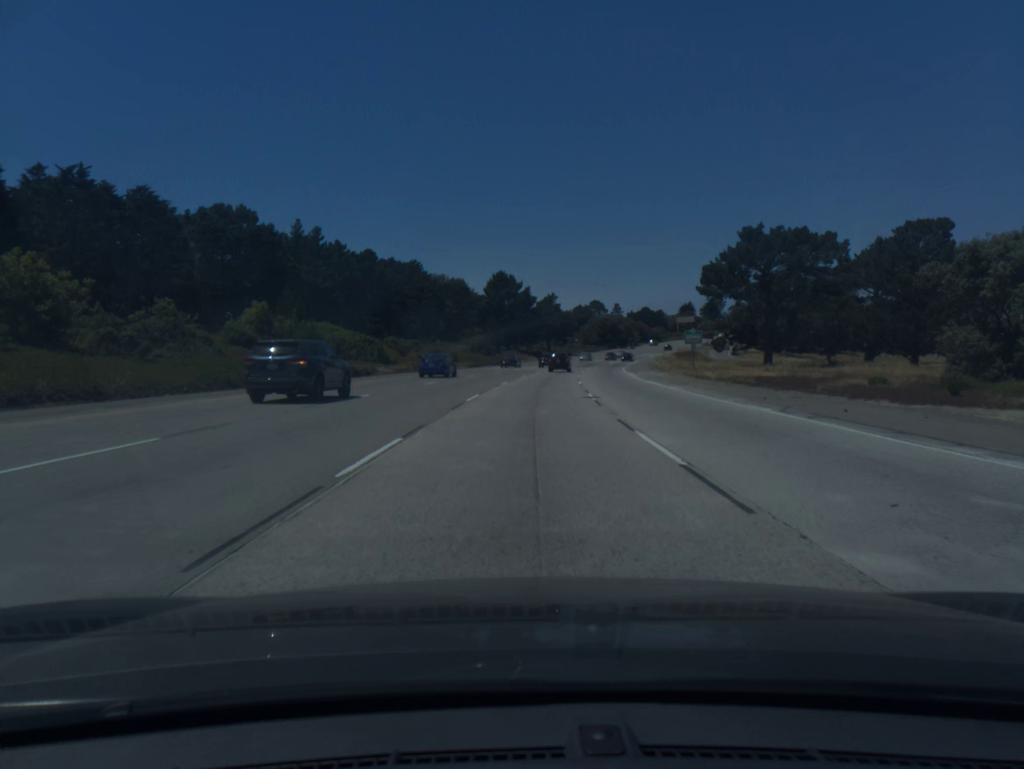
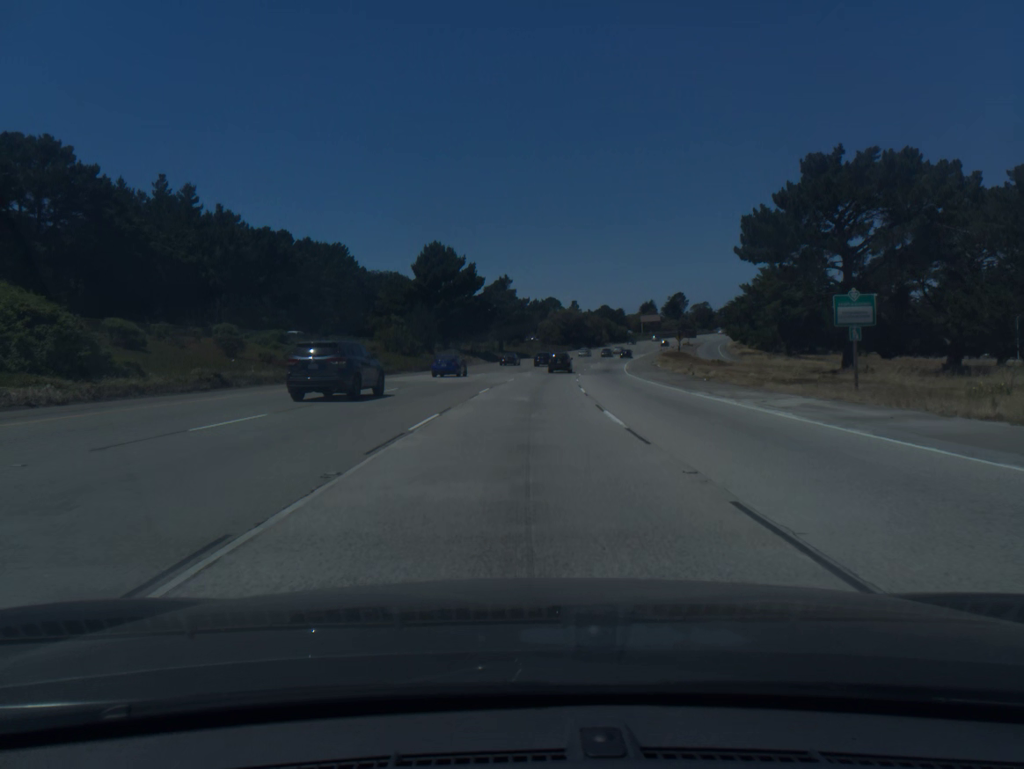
(+1.2, +38.2) m; +4°
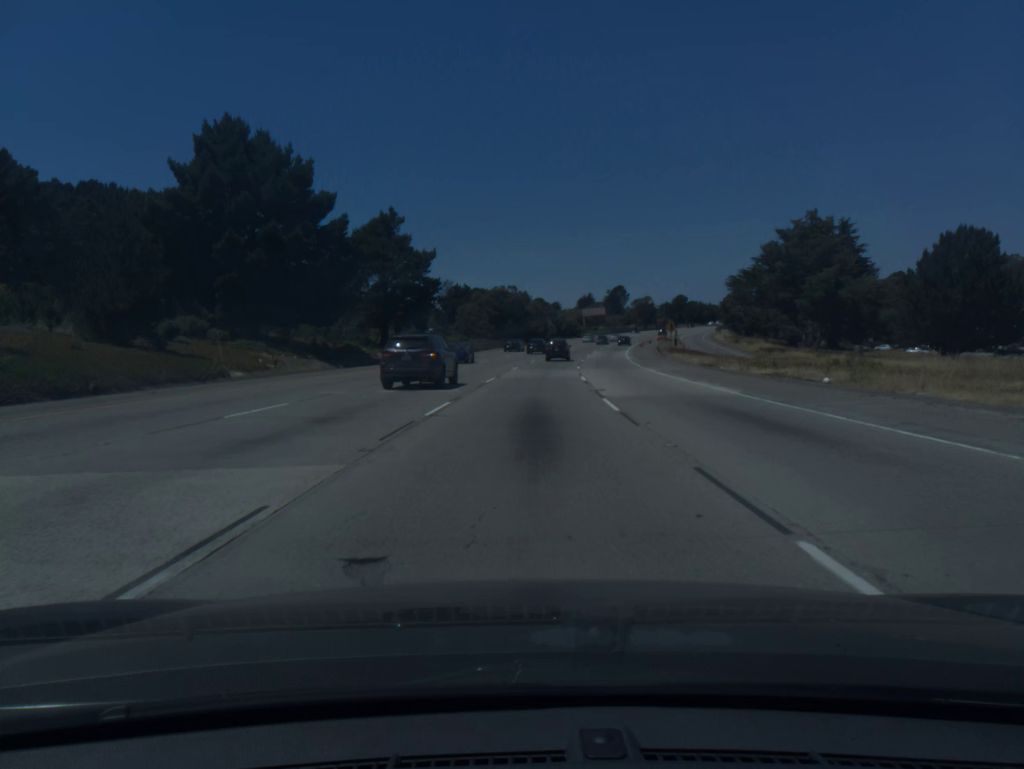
(+2.5, +56.6) m; +5°
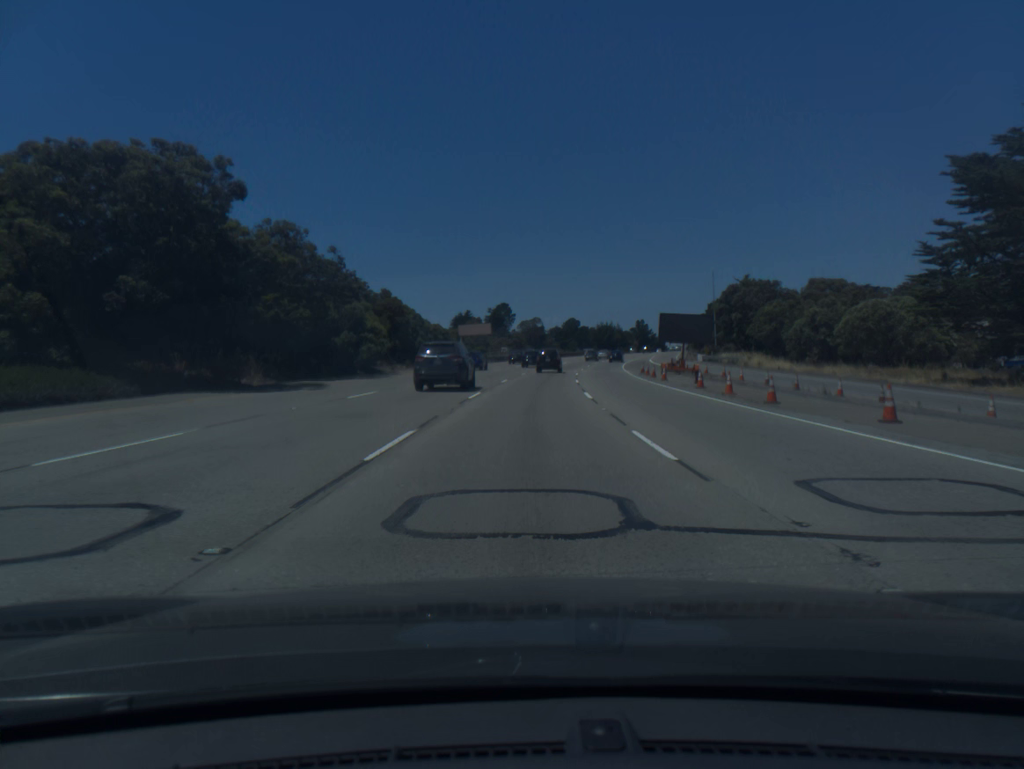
(+7.2, +92.0) m; +9°
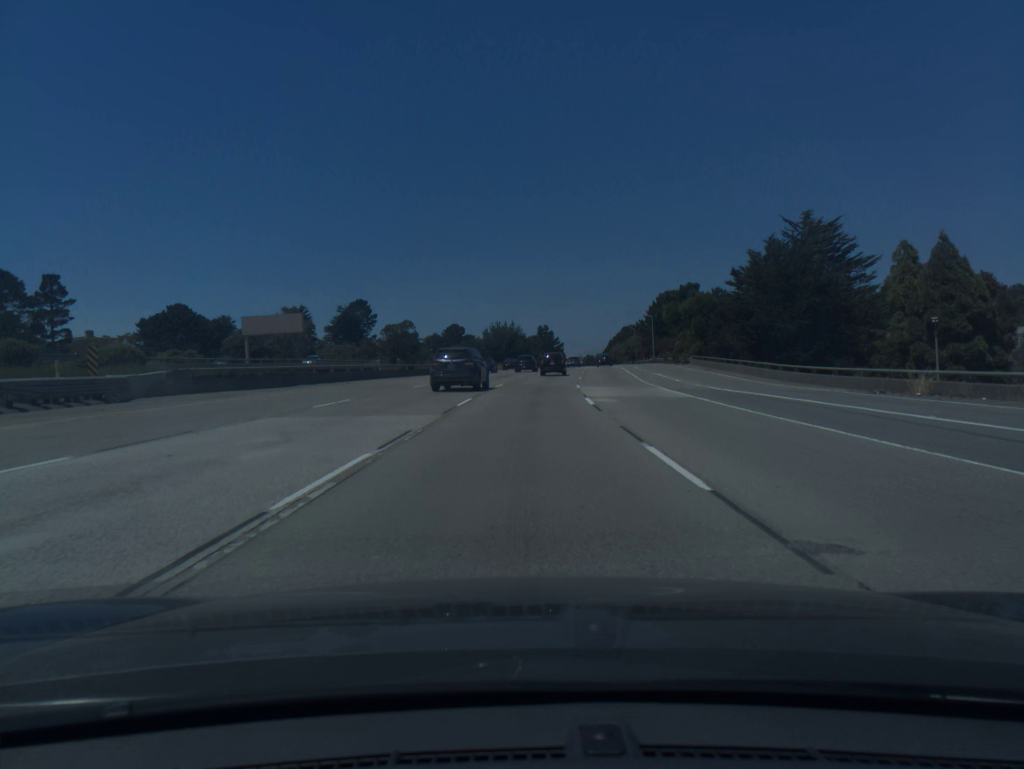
(+6.5, +89.6) m; +8°
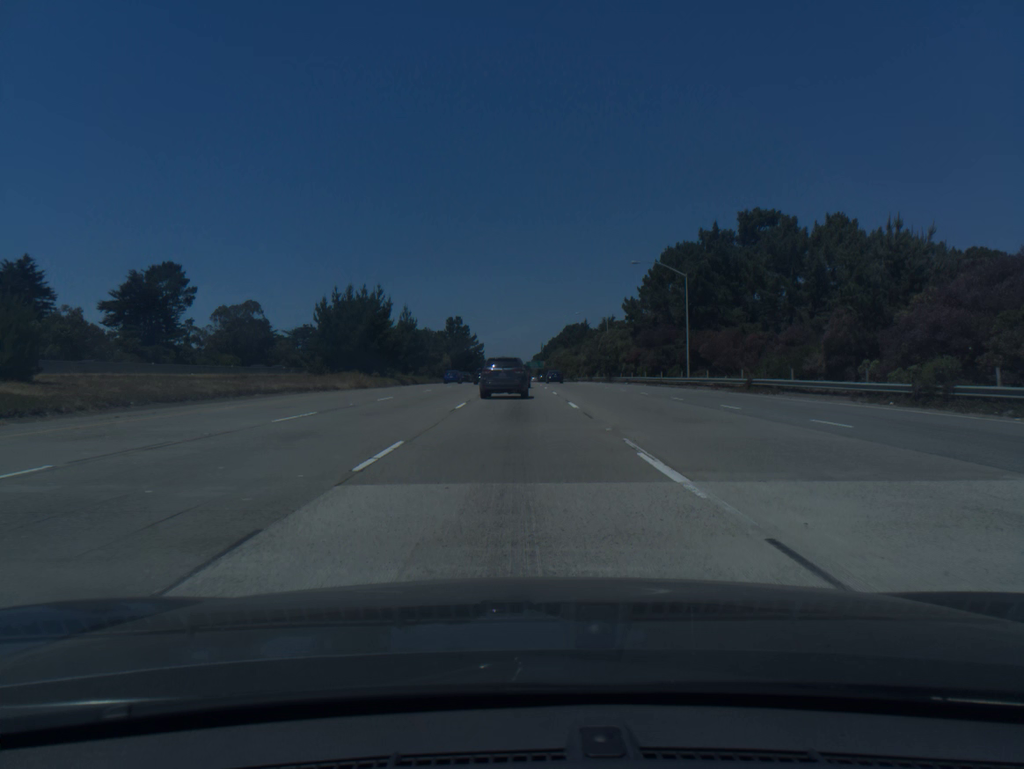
(+5.6, +87.9) m; +6°
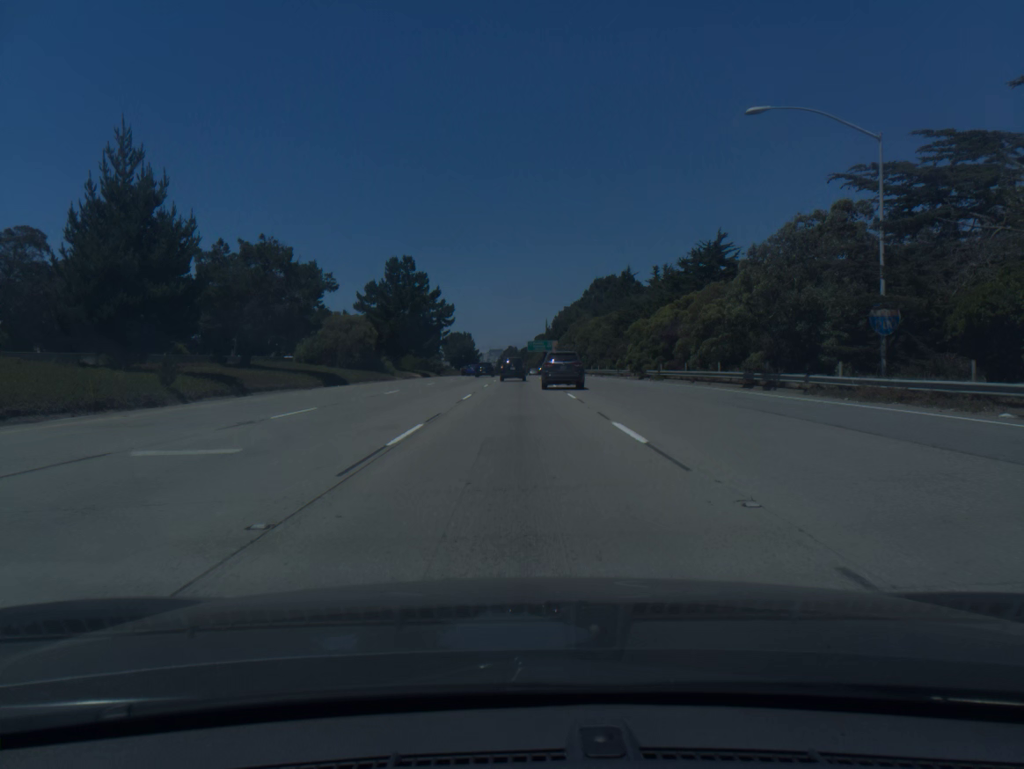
(+0.1, +85.4) m; 0°
